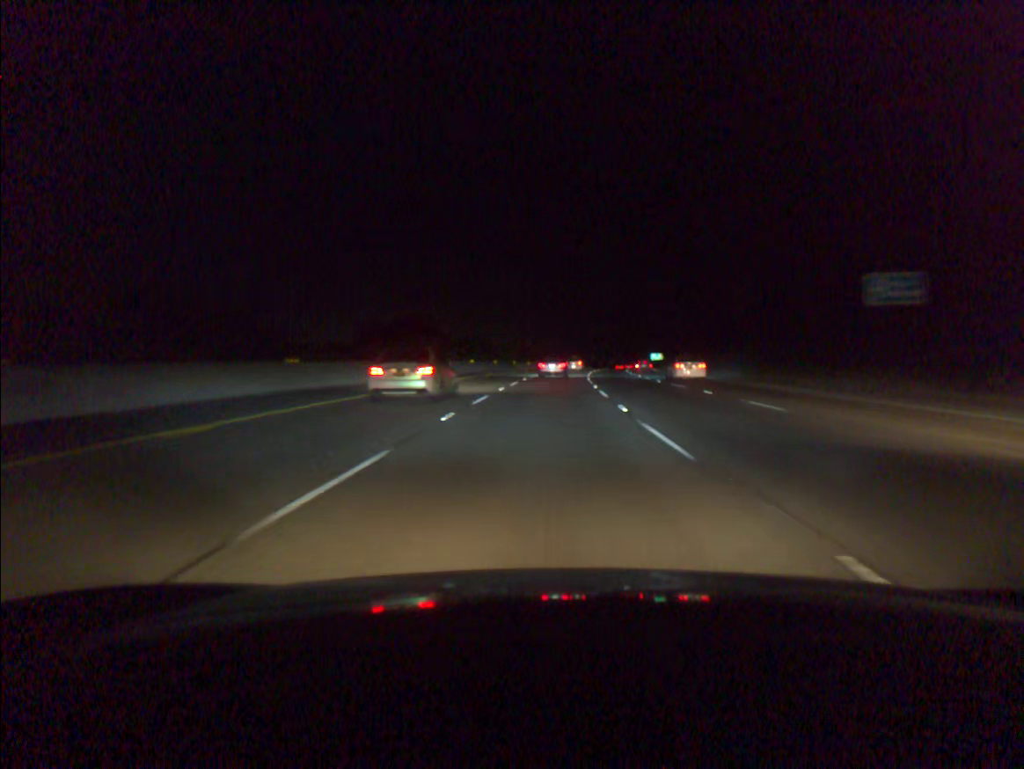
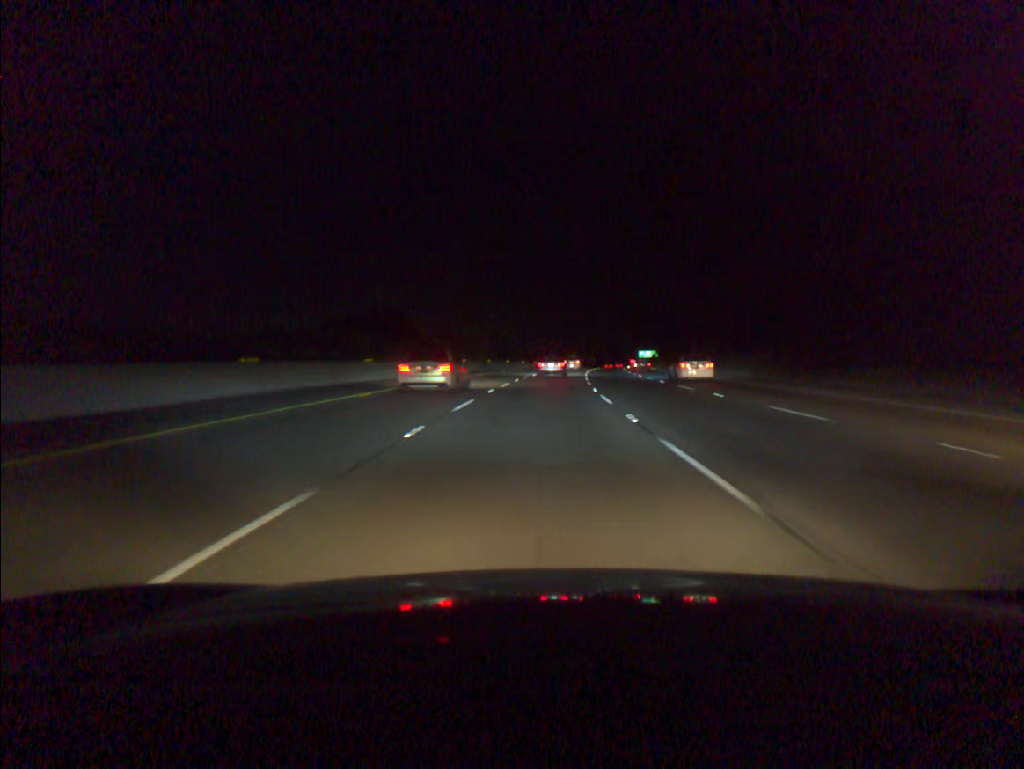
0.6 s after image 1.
(+0.2, +17.4) m; +1°
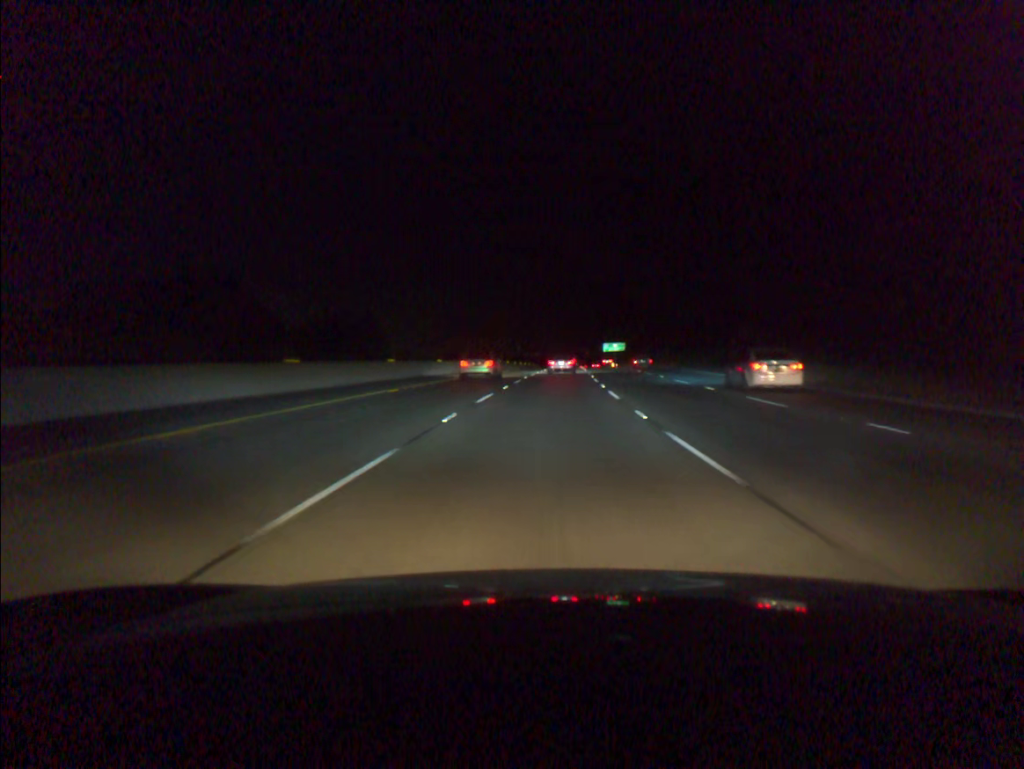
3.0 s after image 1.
(+2.3, +70.0) m; +4°
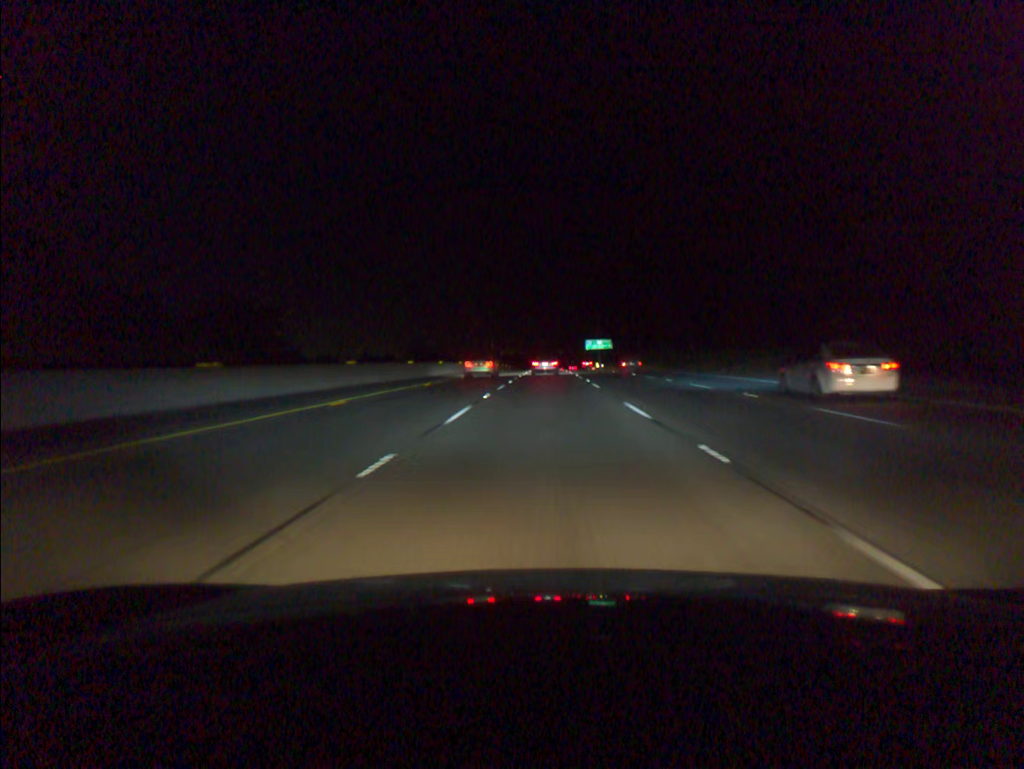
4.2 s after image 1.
(+0.6, +35.4) m; +2°
